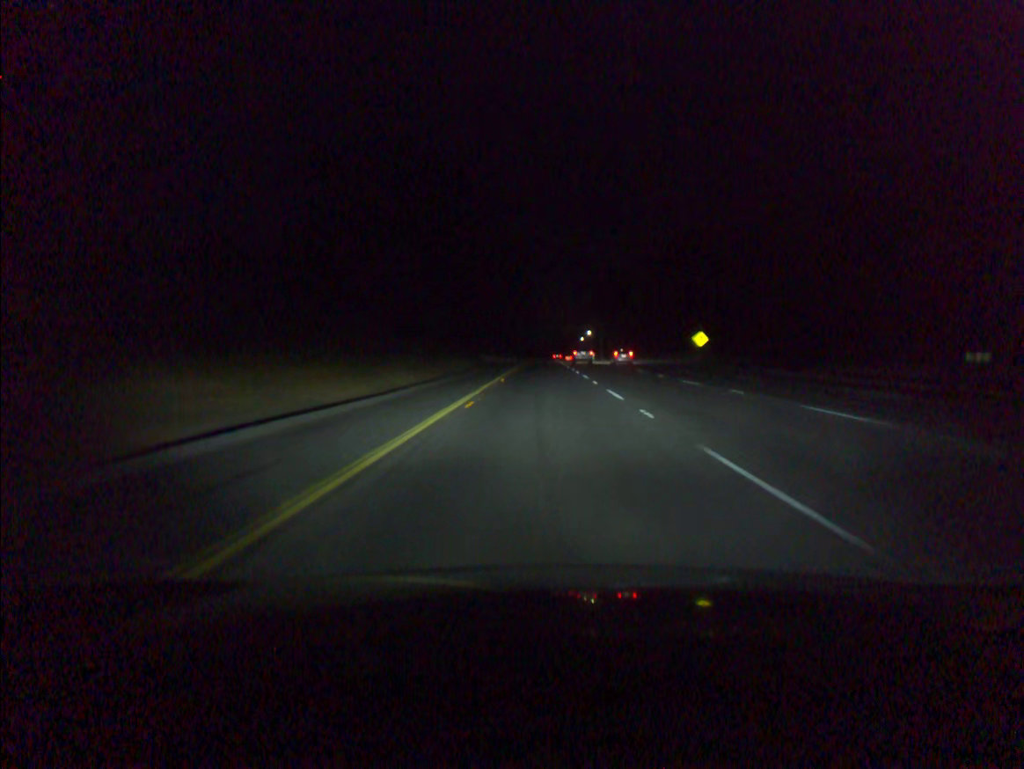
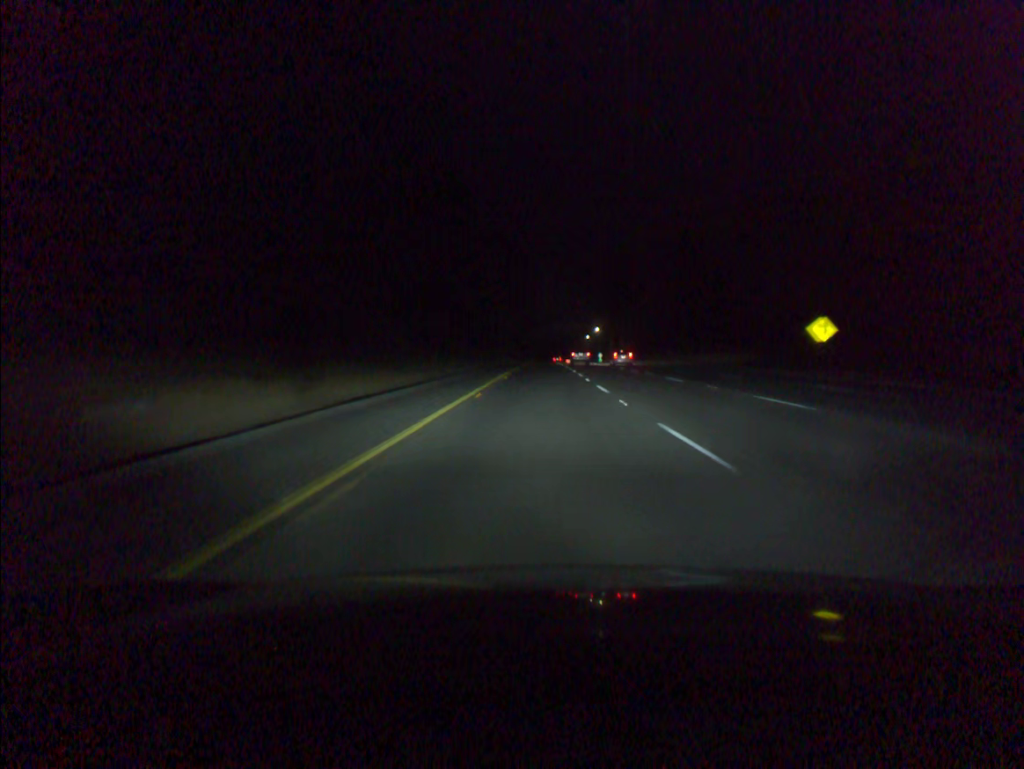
(0.0, +40.4) m; 0°
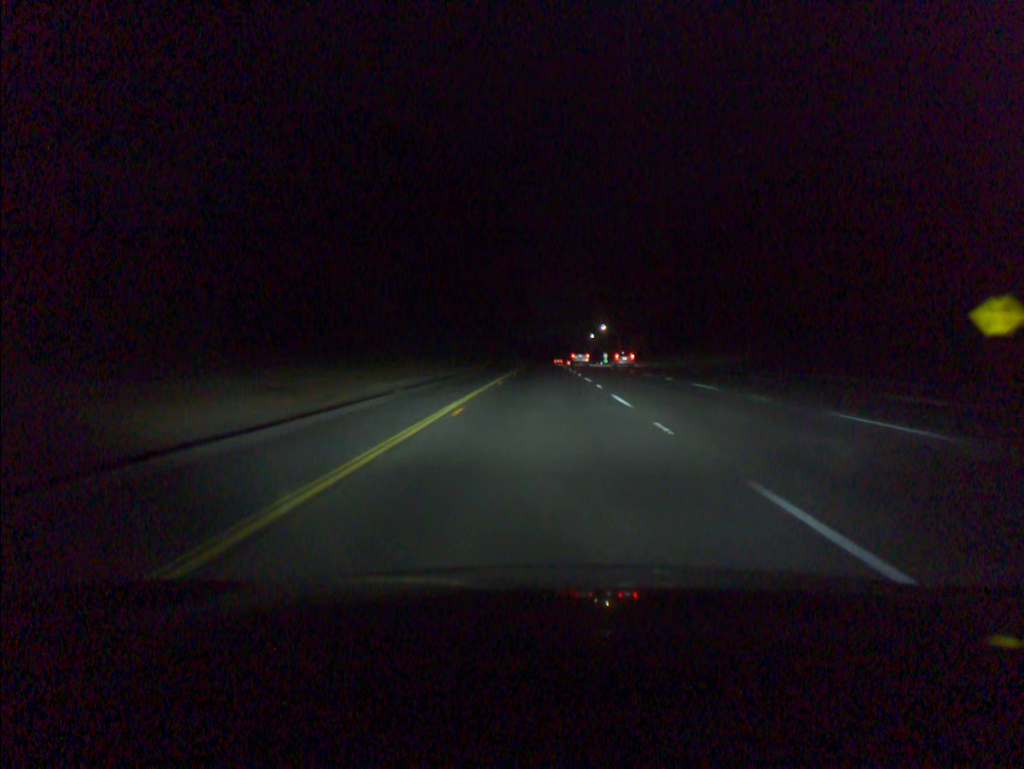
(0.0, +20.2) m; 0°
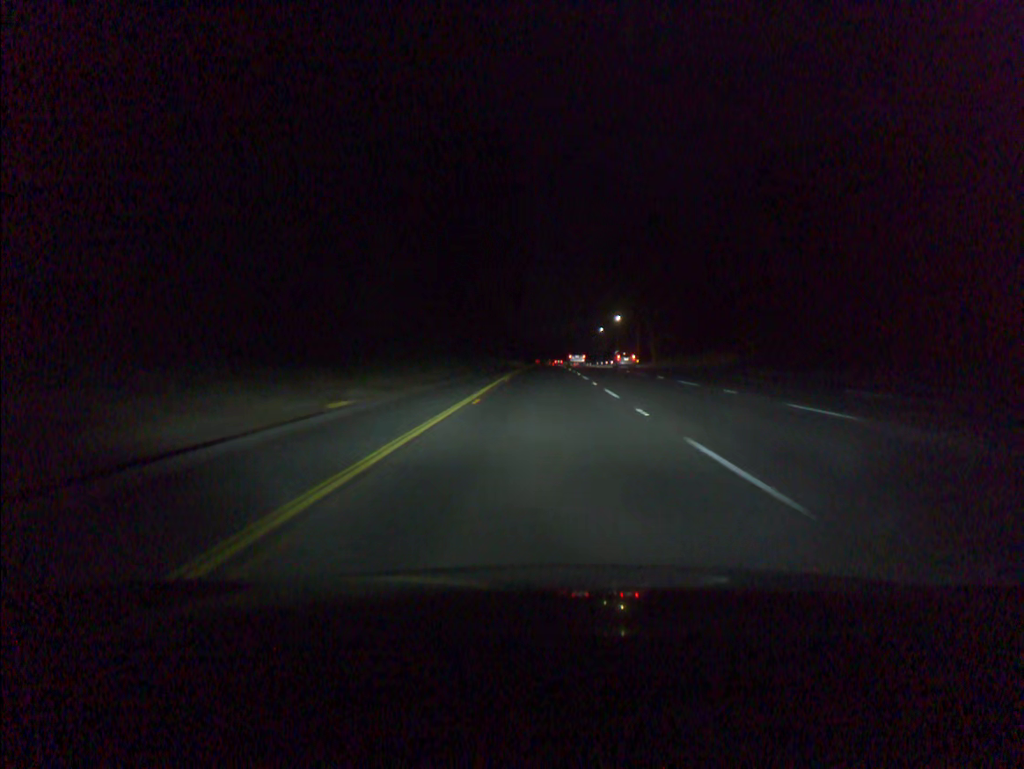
(0.0, +40.4) m; 0°
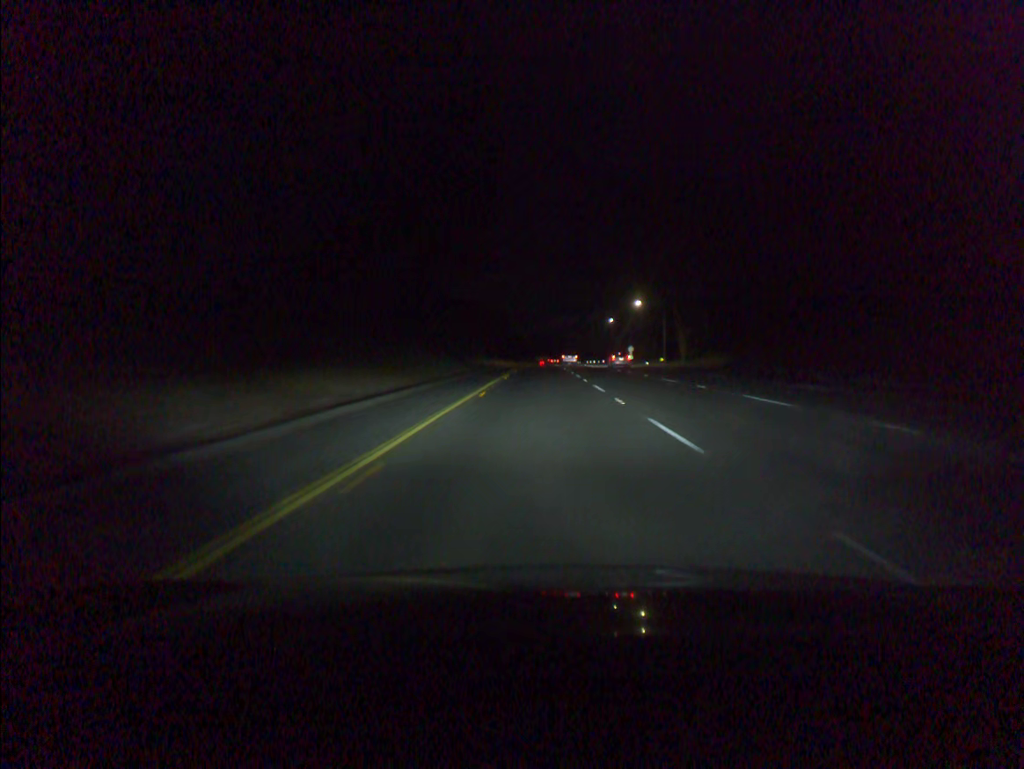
(+0.1, +40.4) m; 0°
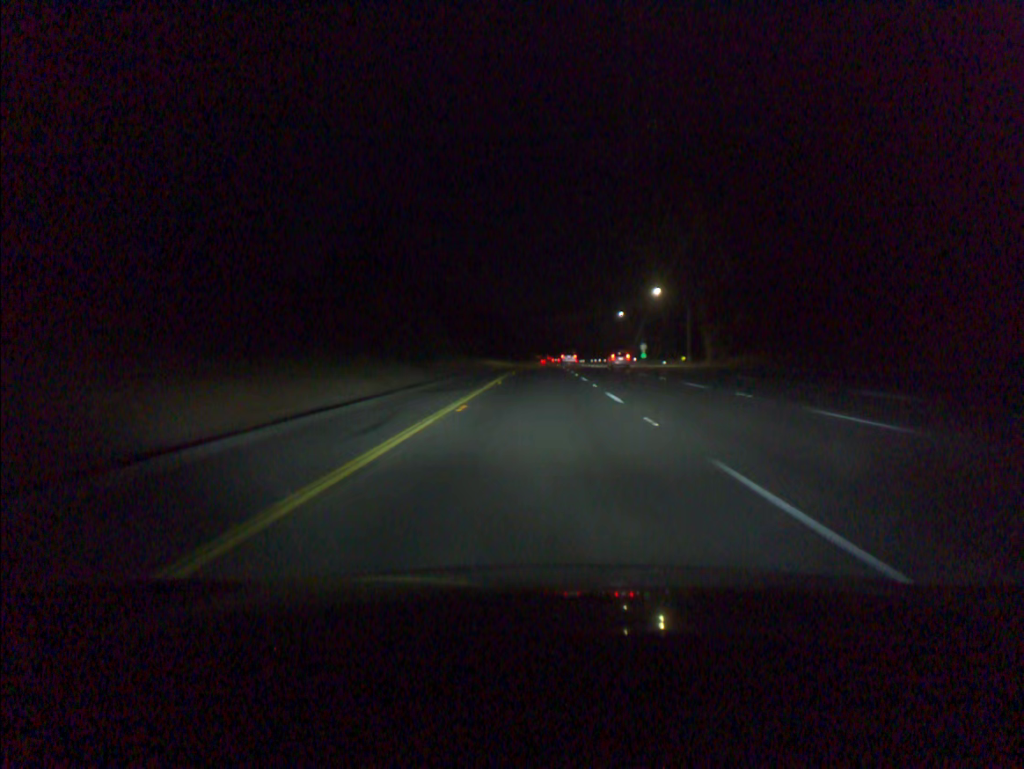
(0.0, +20.2) m; 0°
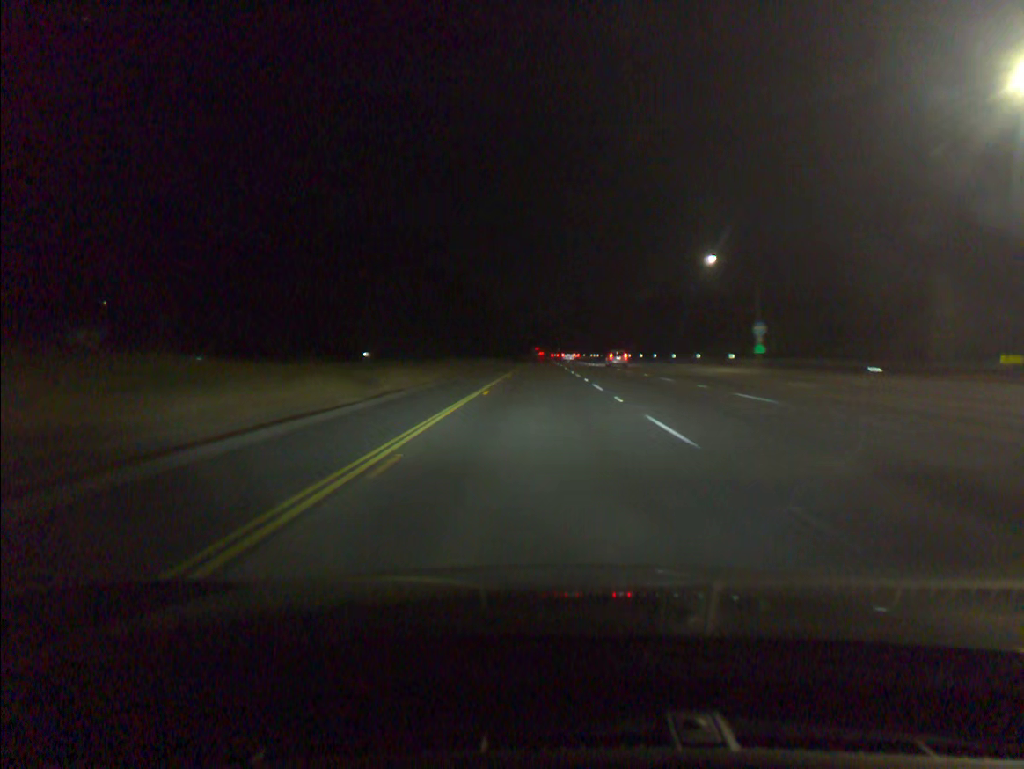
(-0.2, +81.1) m; 0°
